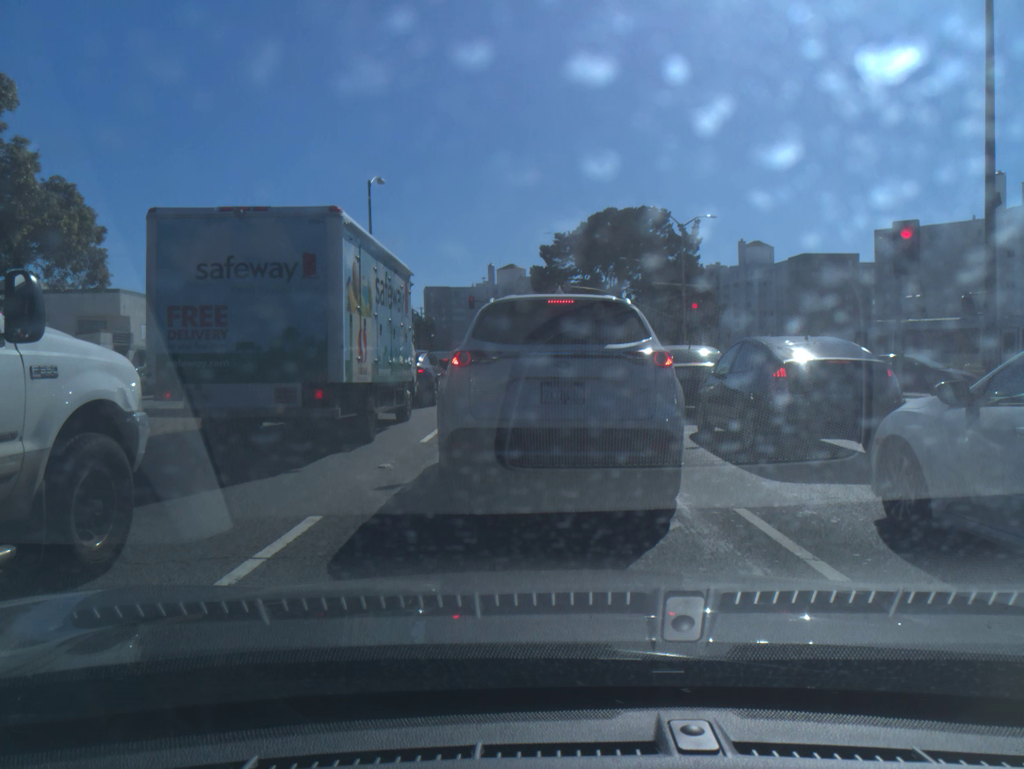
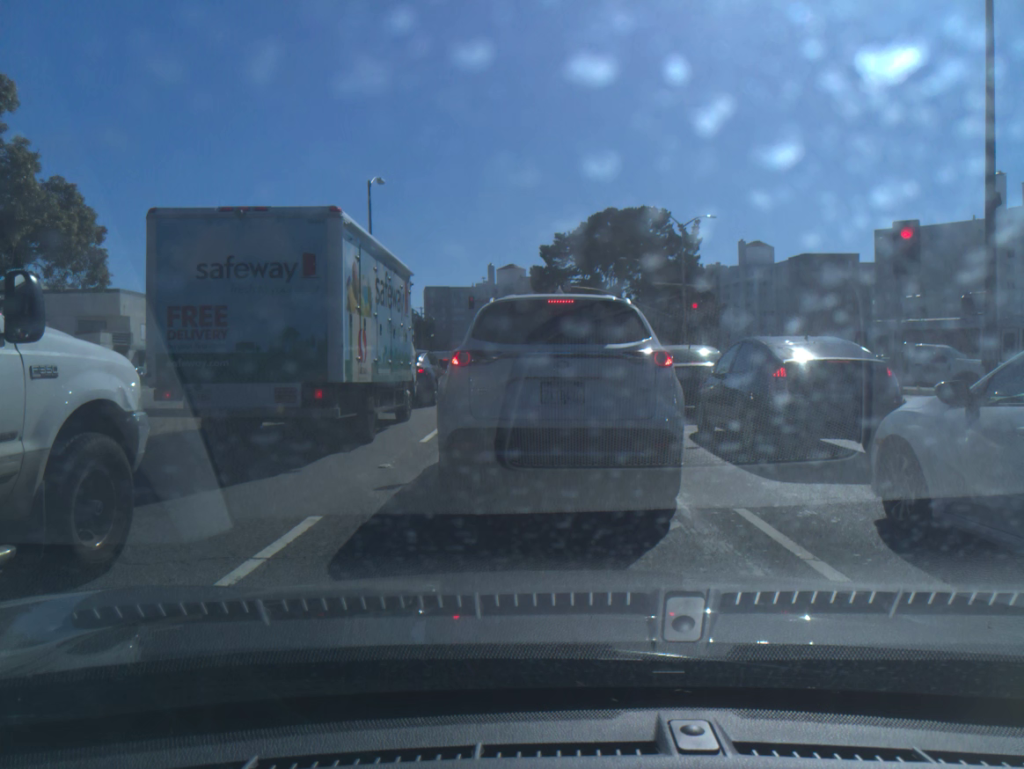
(0.0, 0.0) m; 0°
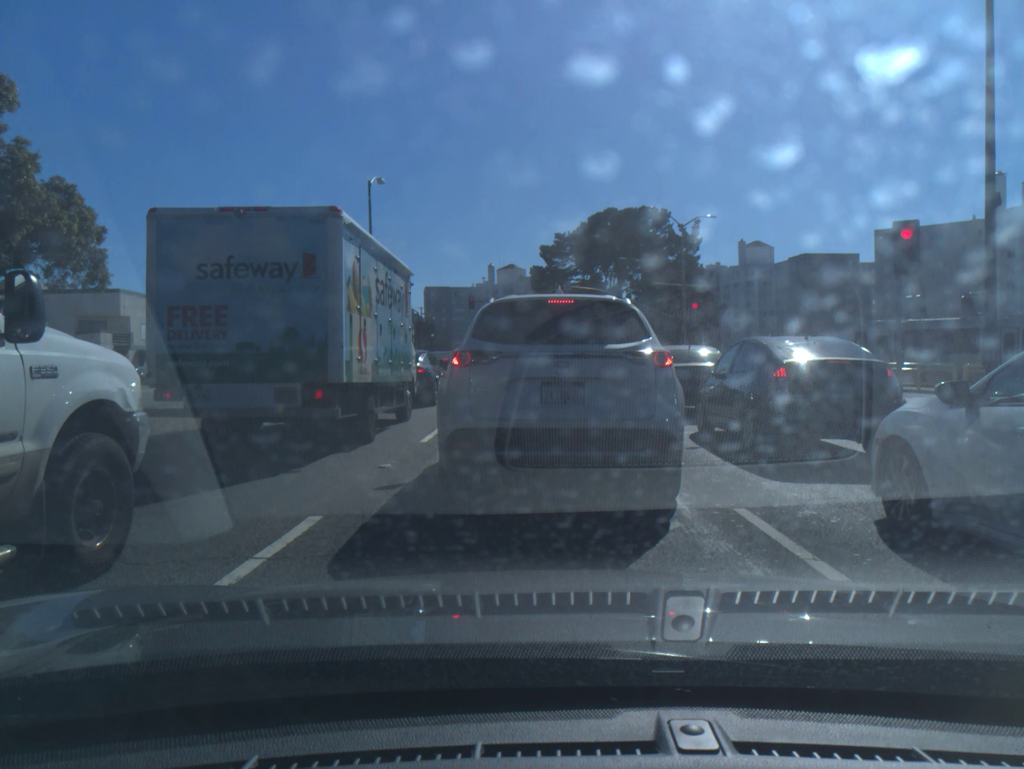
(0.0, 0.0) m; 0°
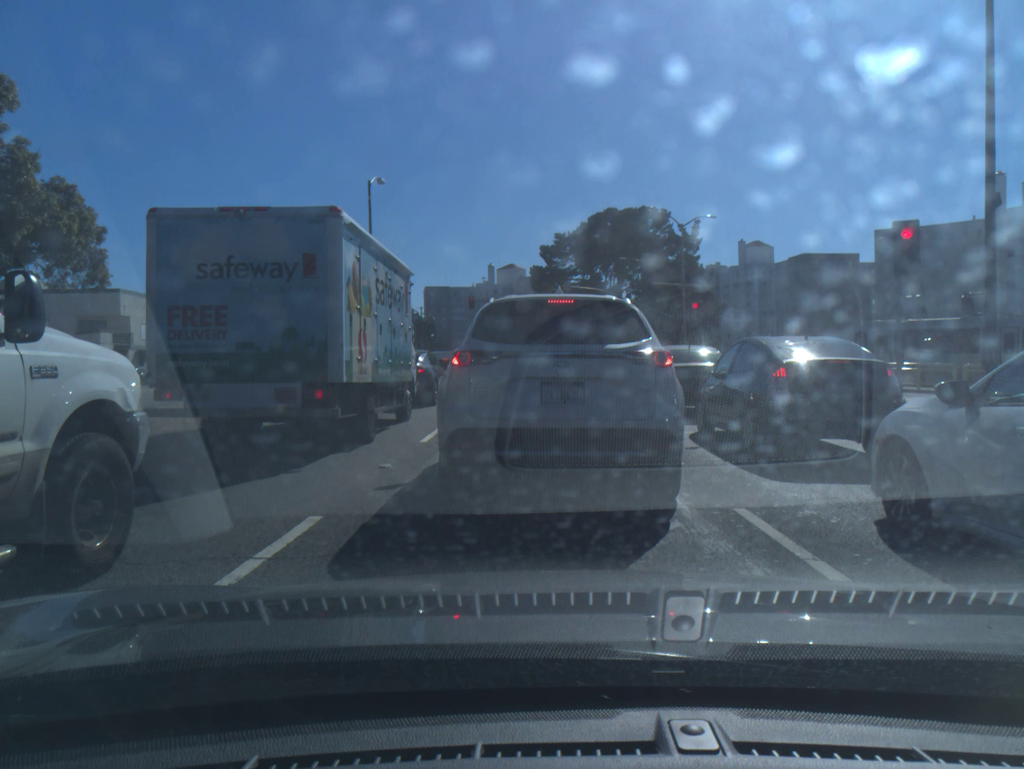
(0.0, 0.0) m; 0°
